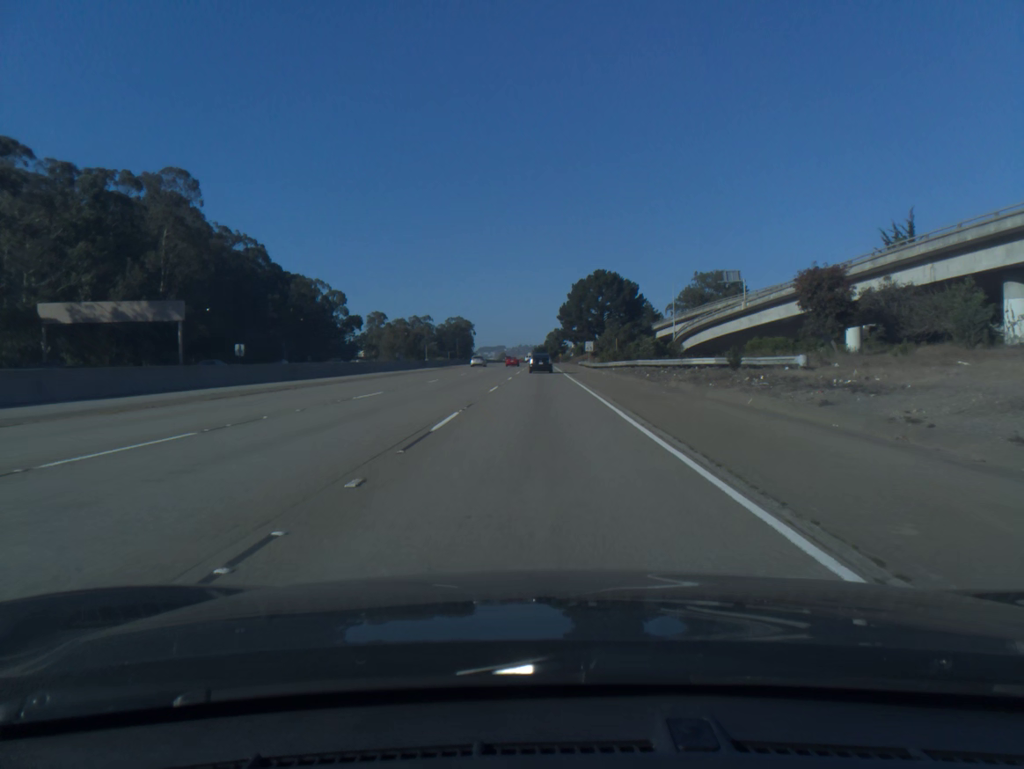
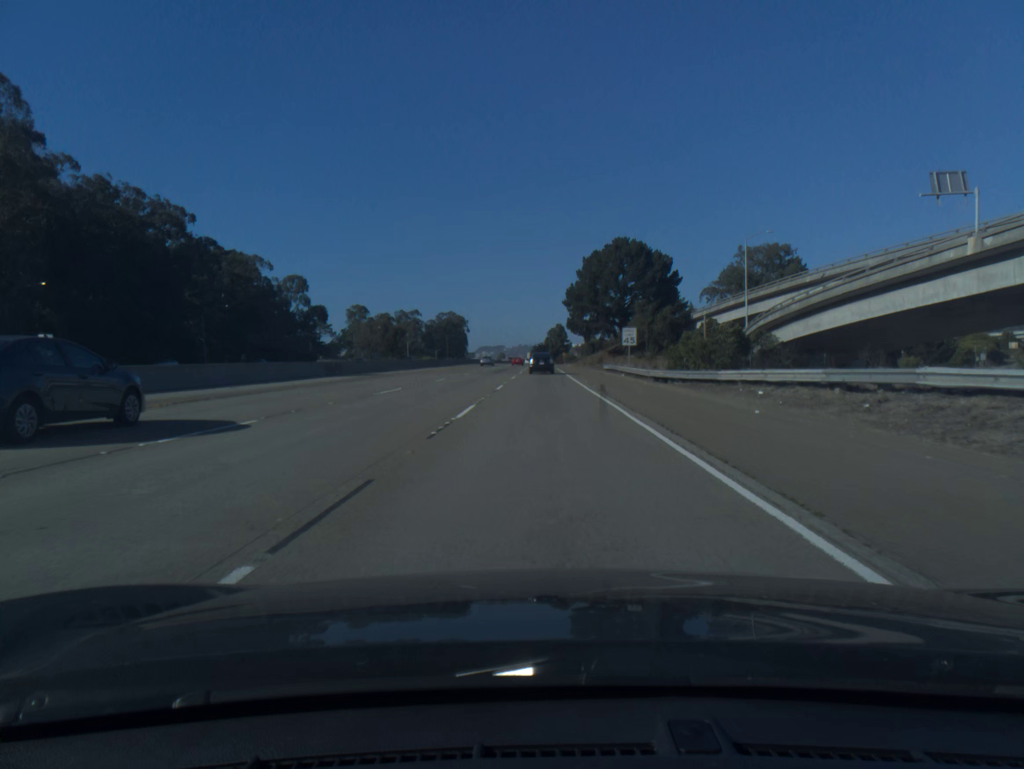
(0.0, +41.5) m; 0°
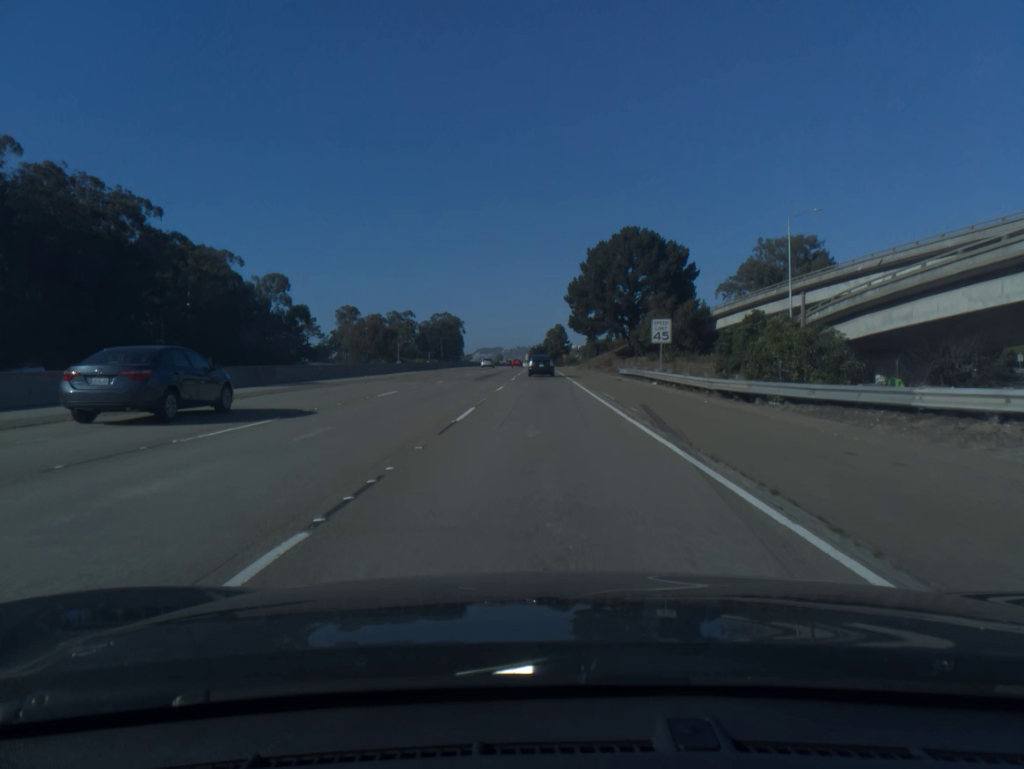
(0.0, +13.6) m; 0°
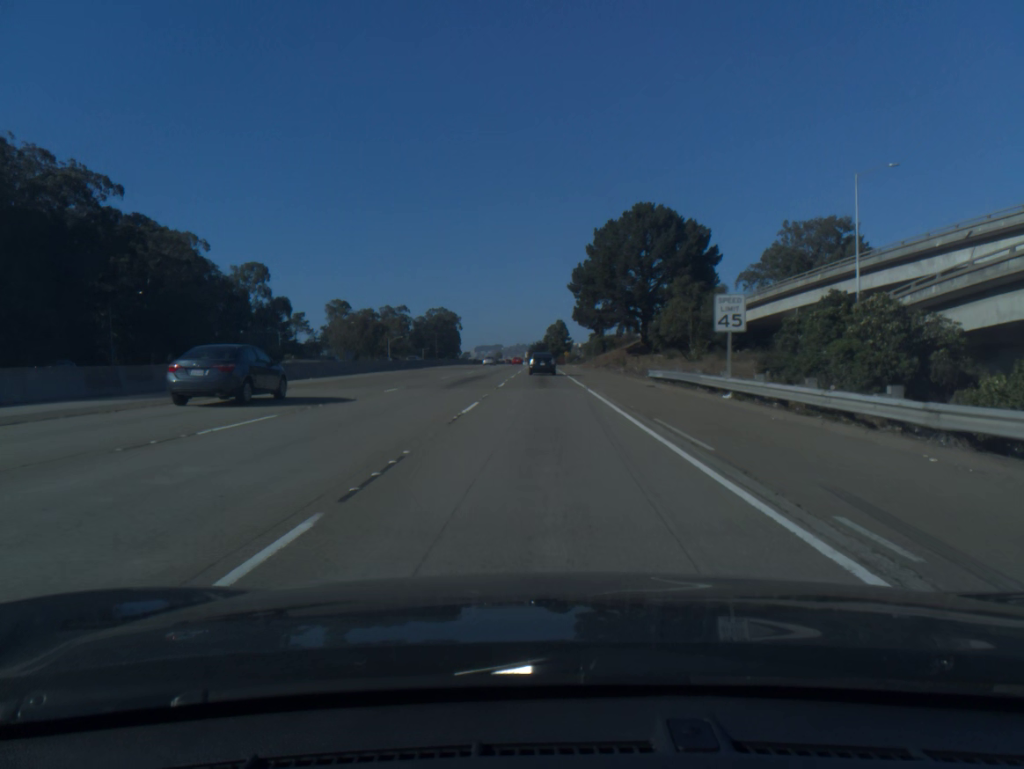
(0.0, +13.4) m; 0°
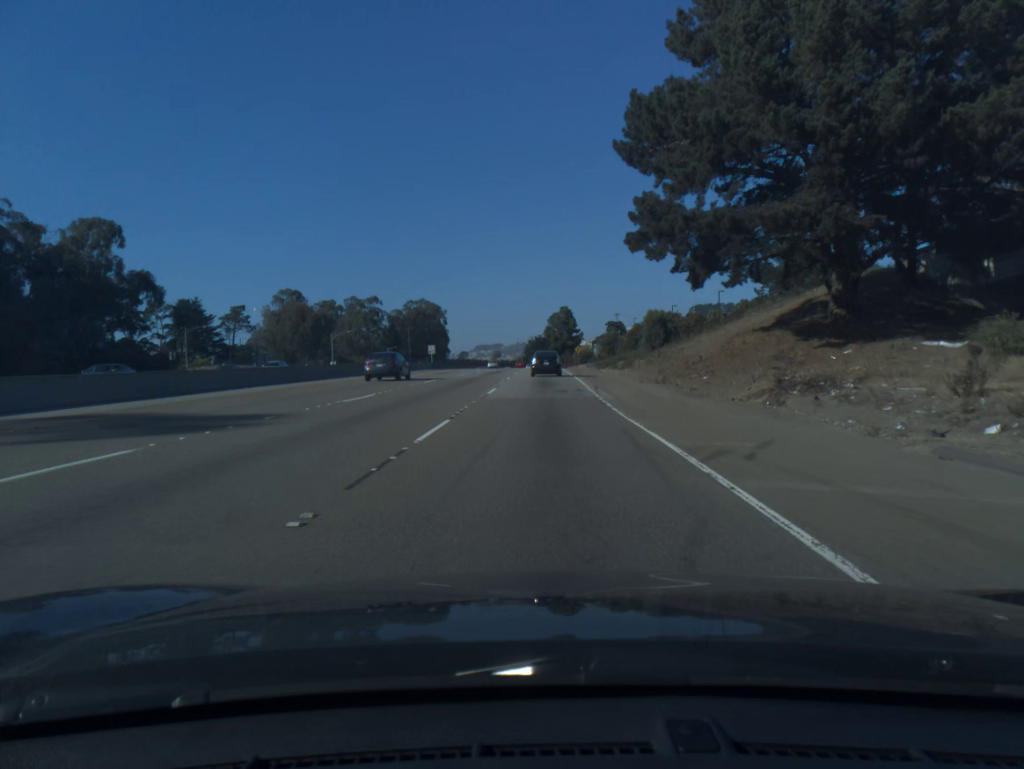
(+0.1, +65.1) m; 0°
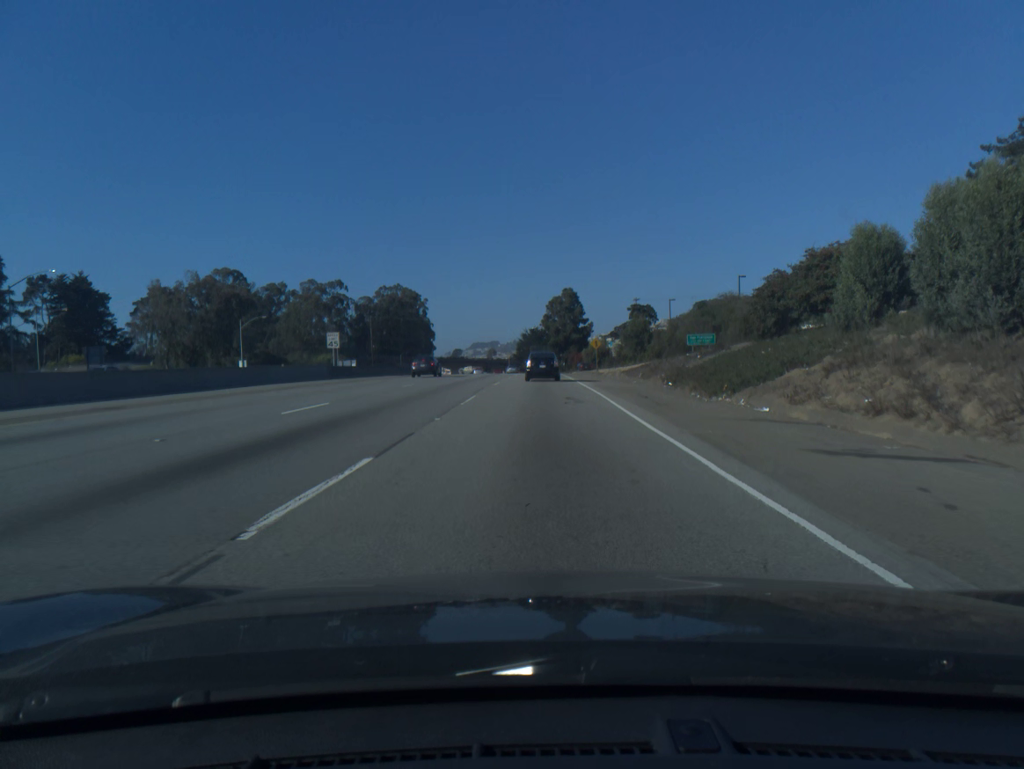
(+0.1, +49.5) m; 0°
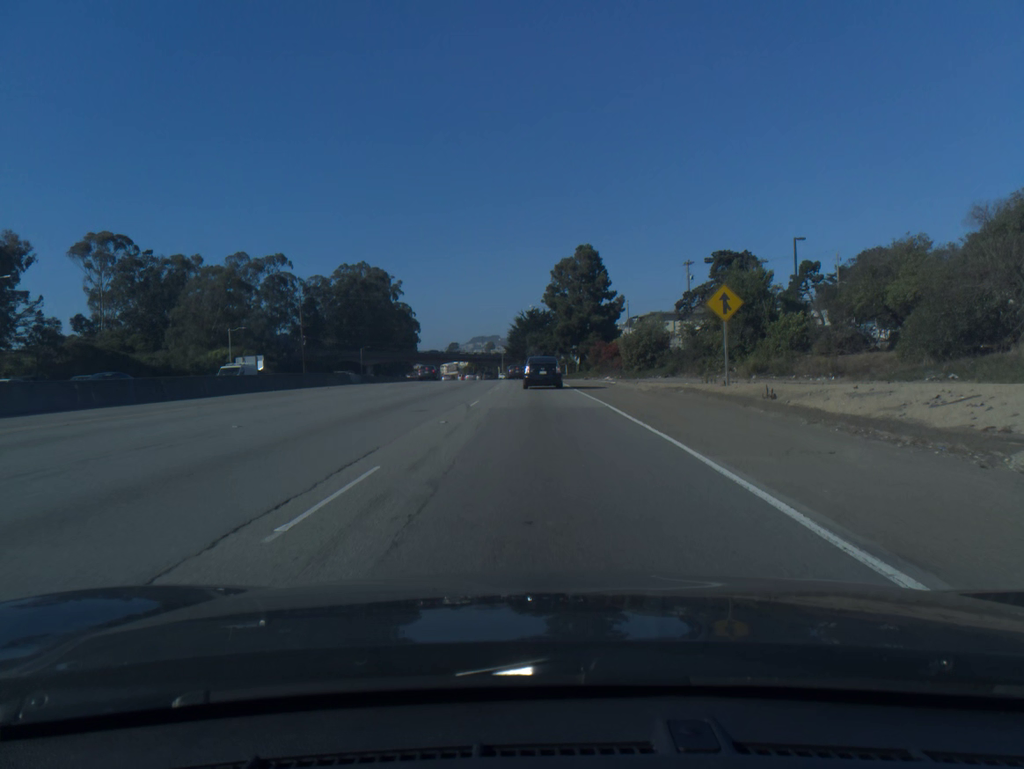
(-0.2, +57.7) m; 0°
